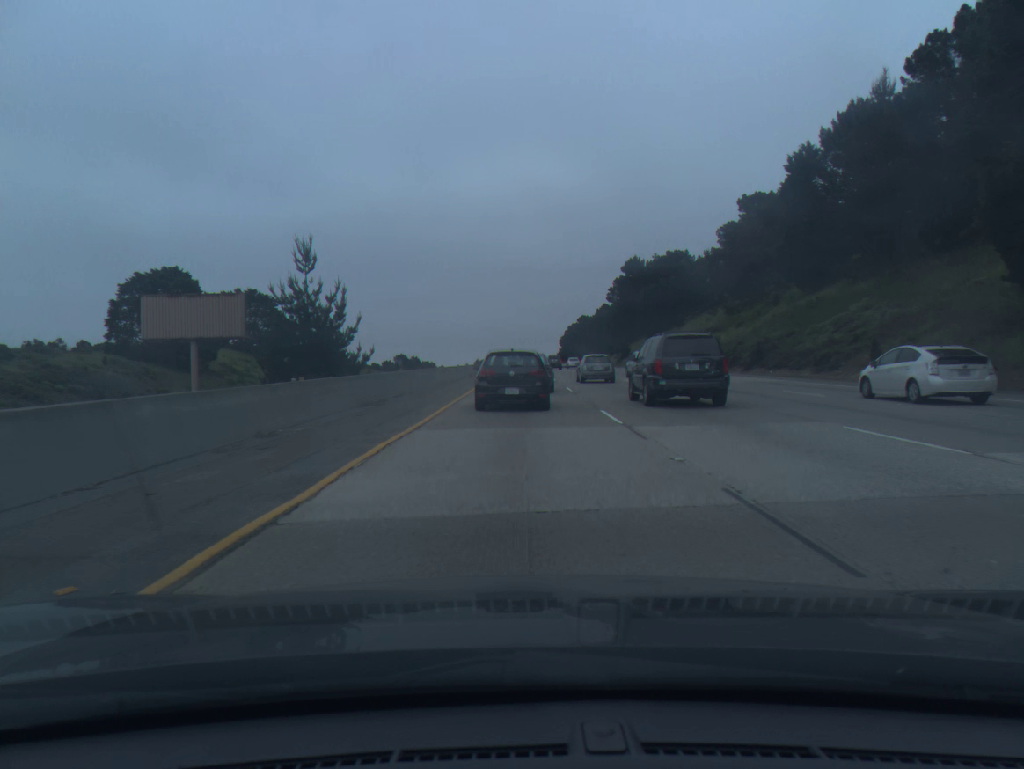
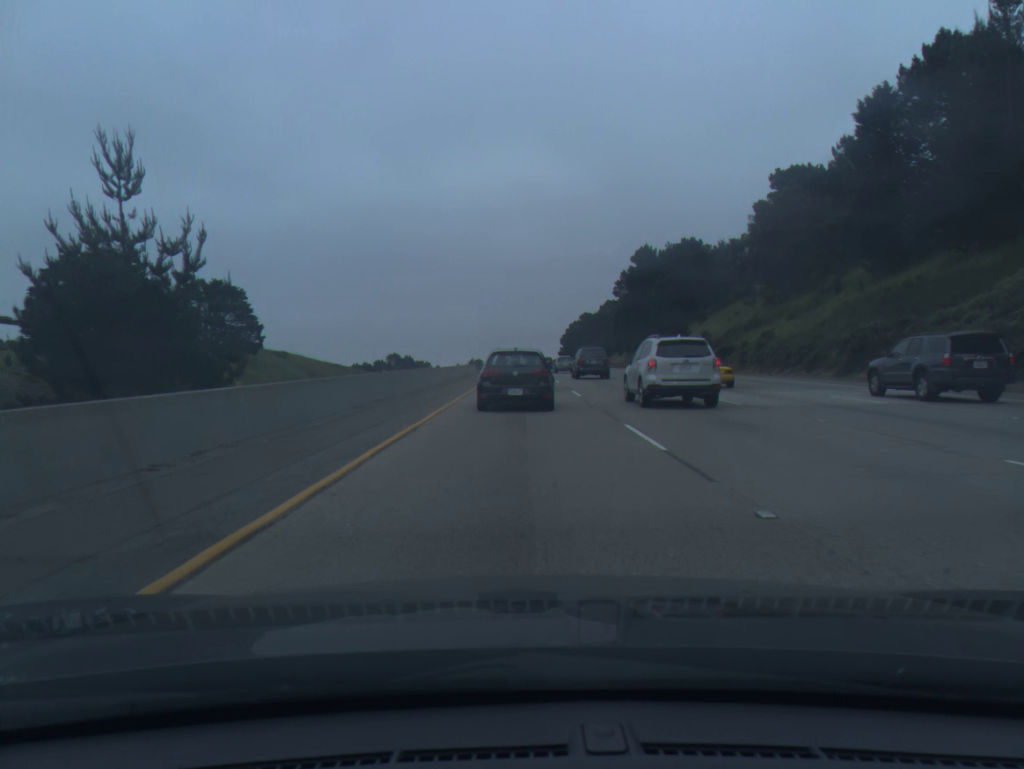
(+0.1, +18.9) m; +1°
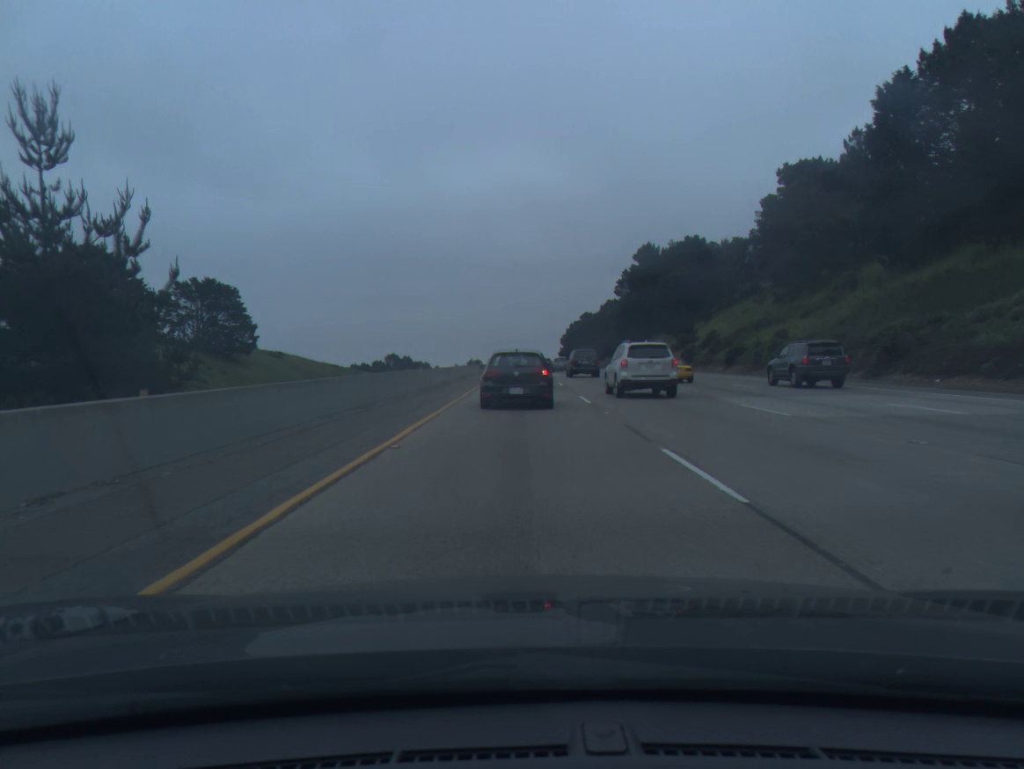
(0.0, +3.6) m; 0°
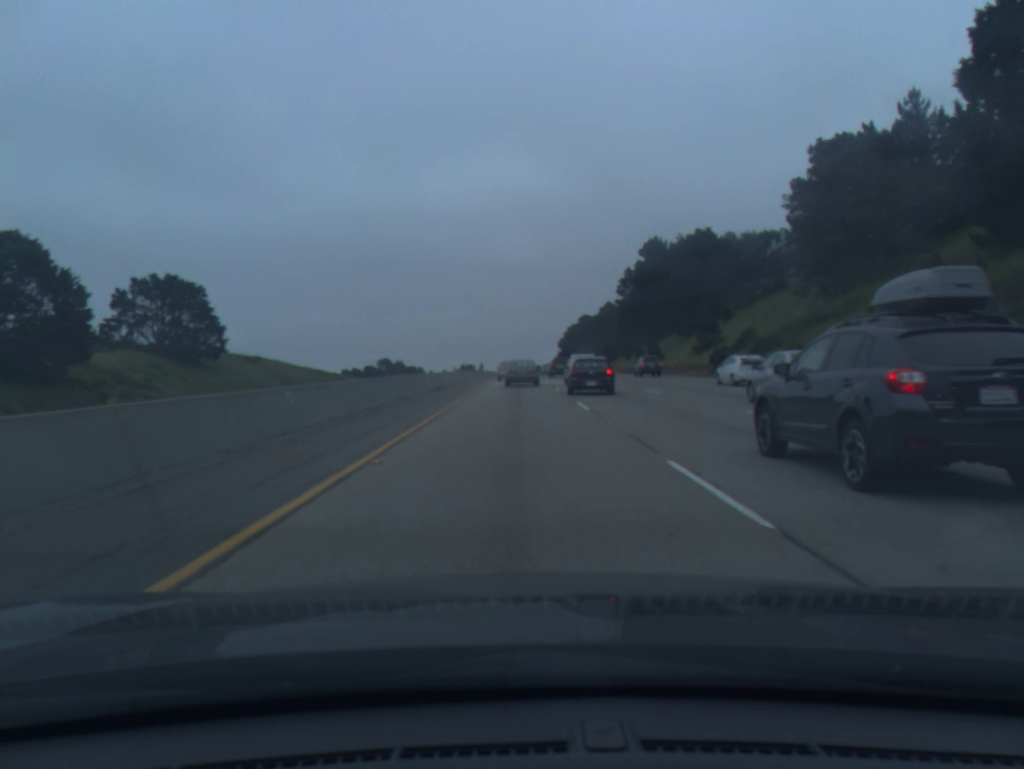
(0.0, +15.6) m; 0°
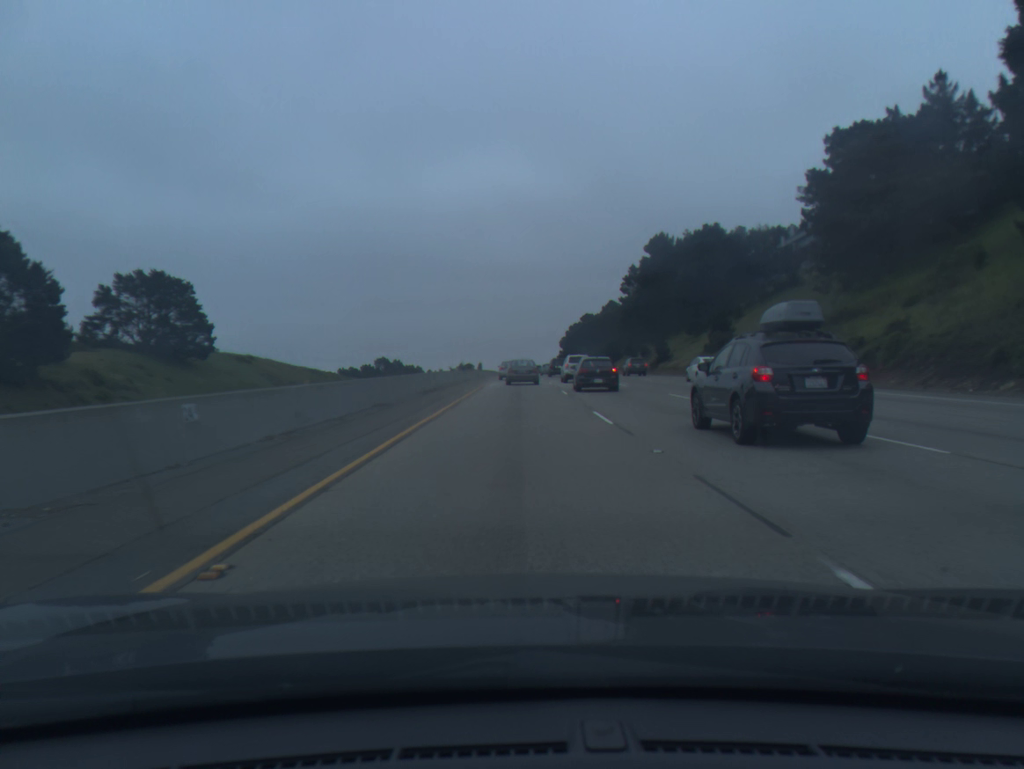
(0.0, +5.0) m; 0°
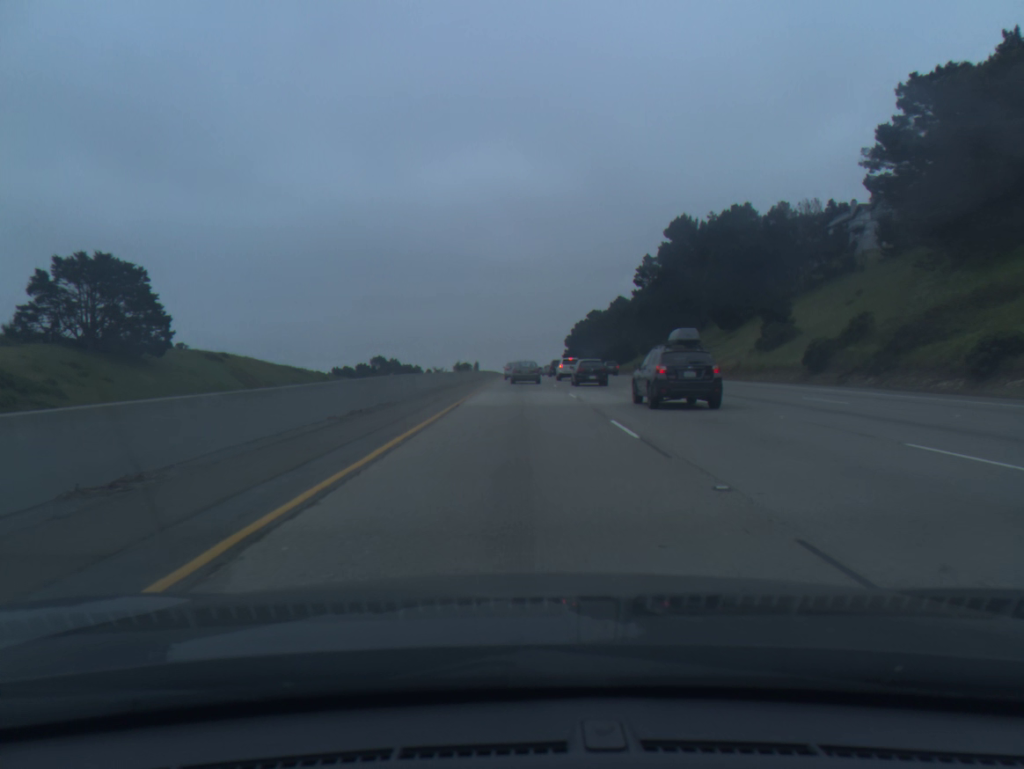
(-0.1, +17.3) m; 0°
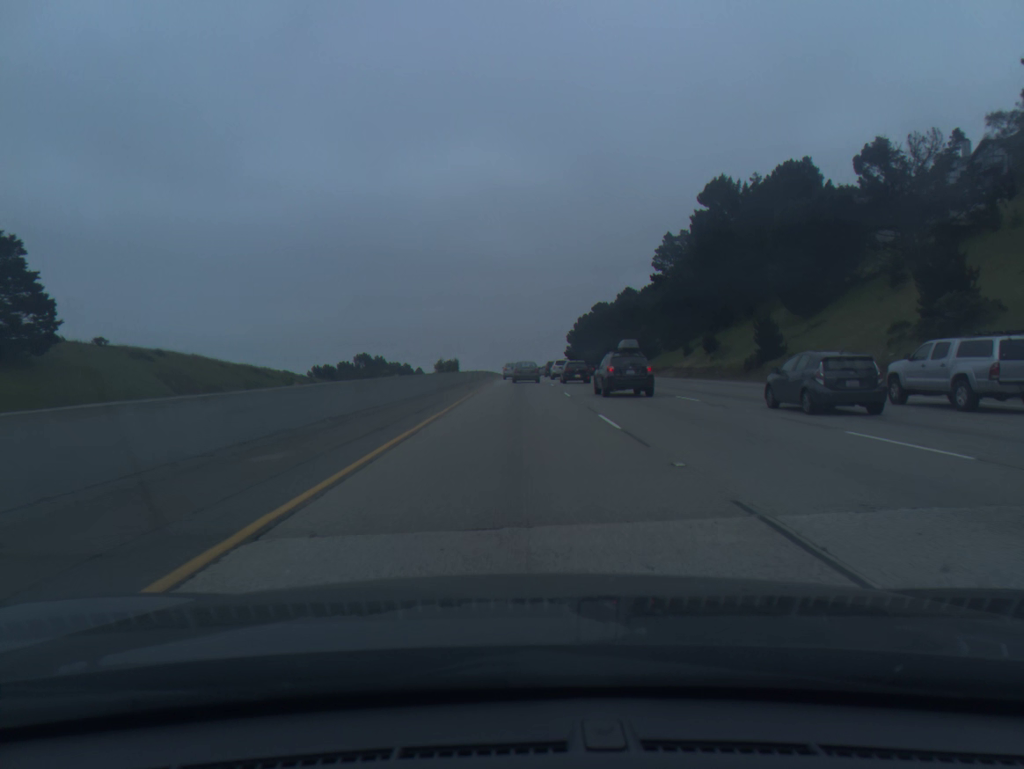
(0.0, +27.5) m; 0°
